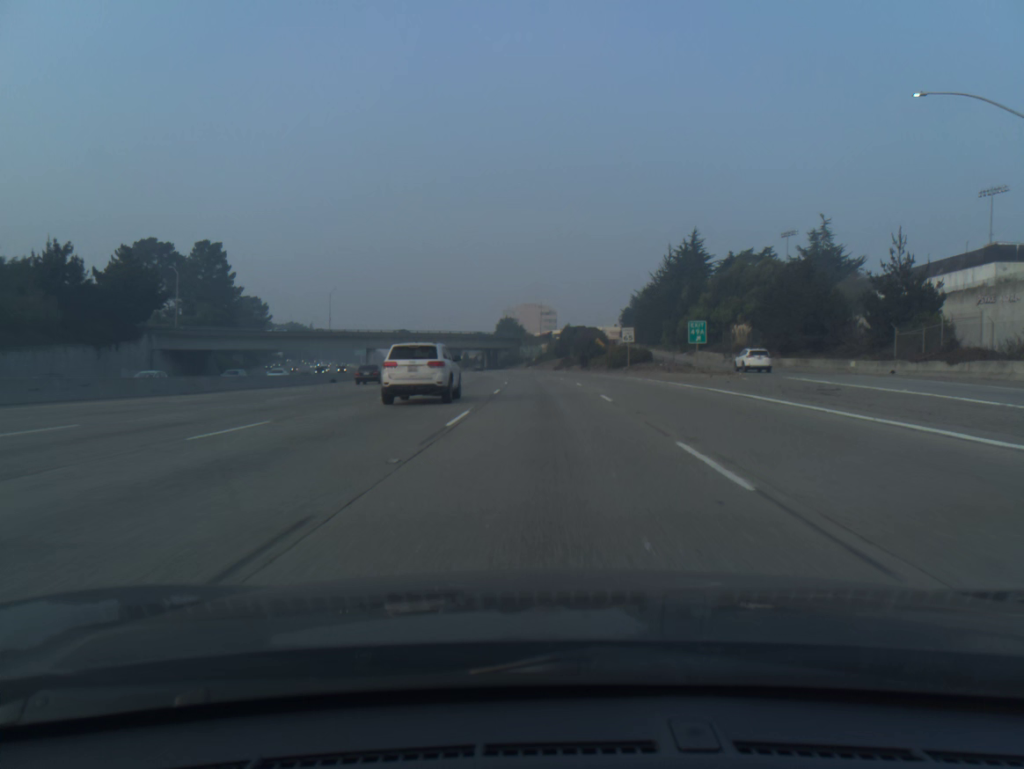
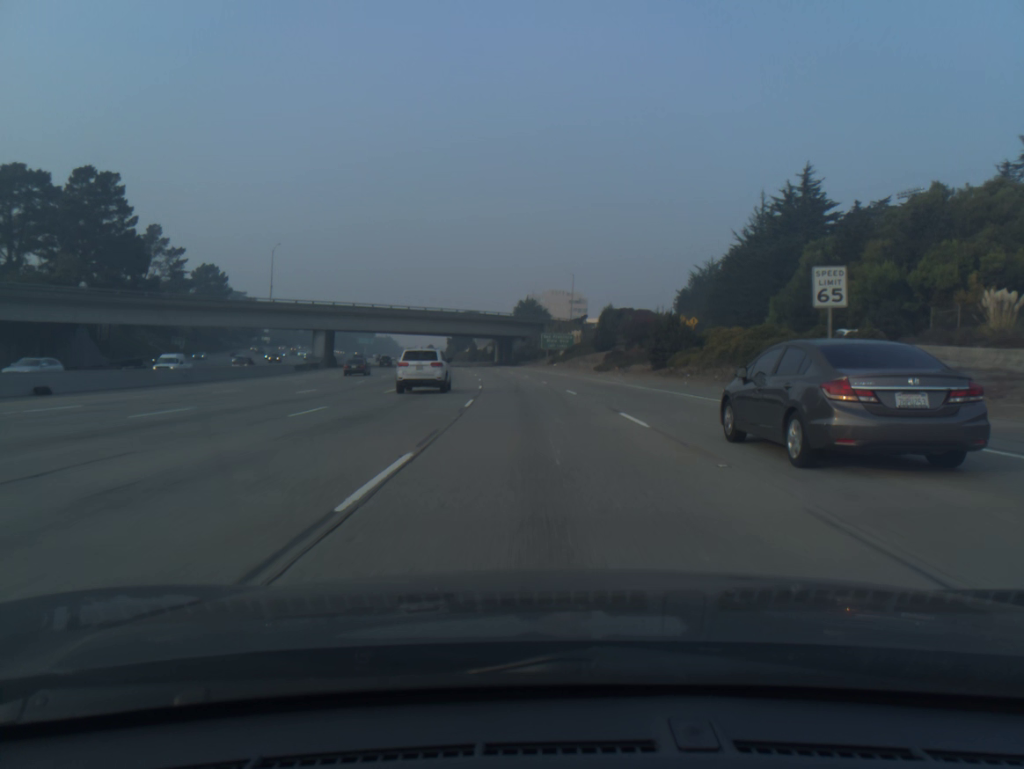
(-0.5, +51.5) m; -2°
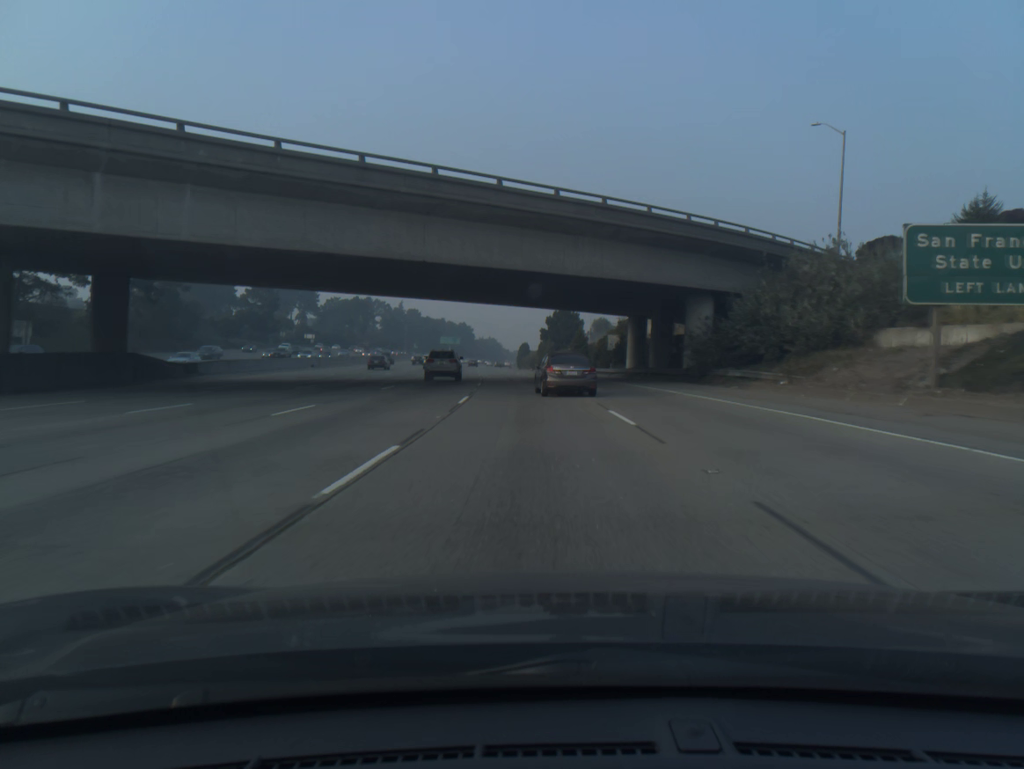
(-6.1, +86.3) m; -8°
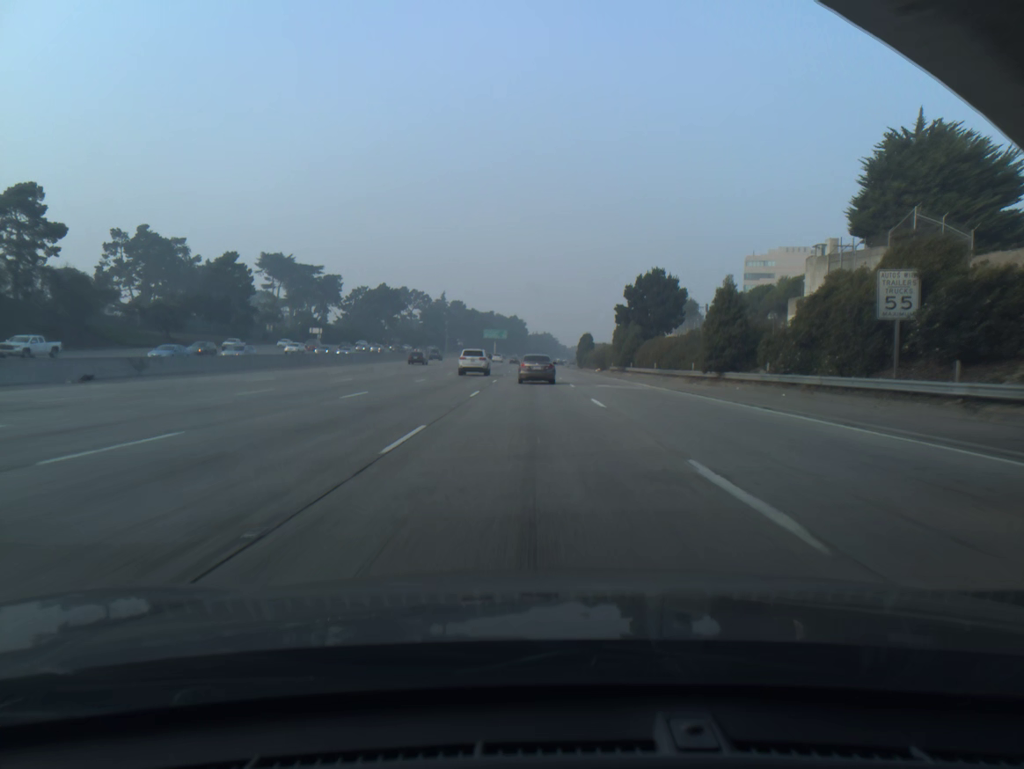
(-2.0, +52.0) m; -4°
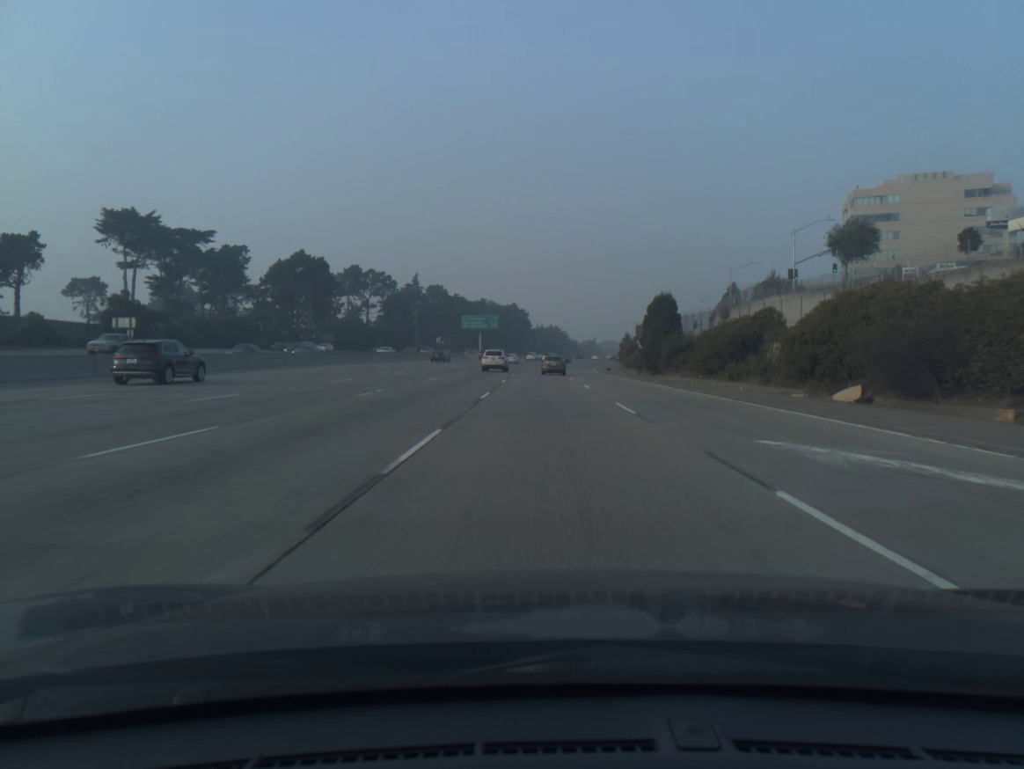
(-1.4, +86.9) m; 0°
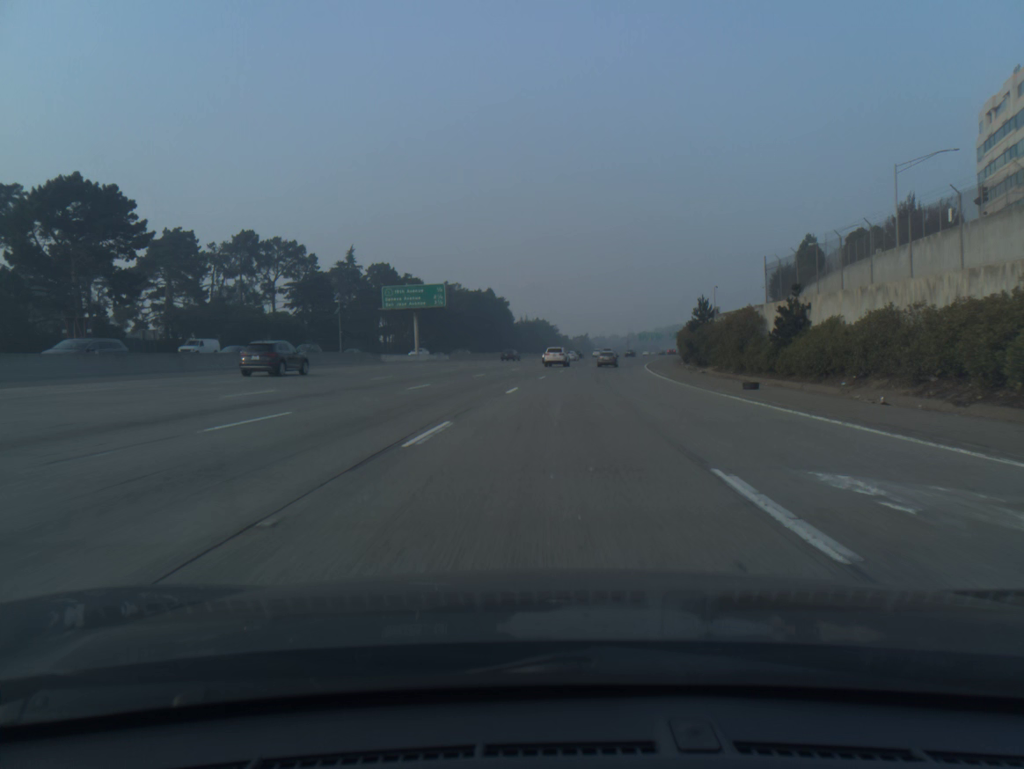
(+0.3, +69.3) m; +1°
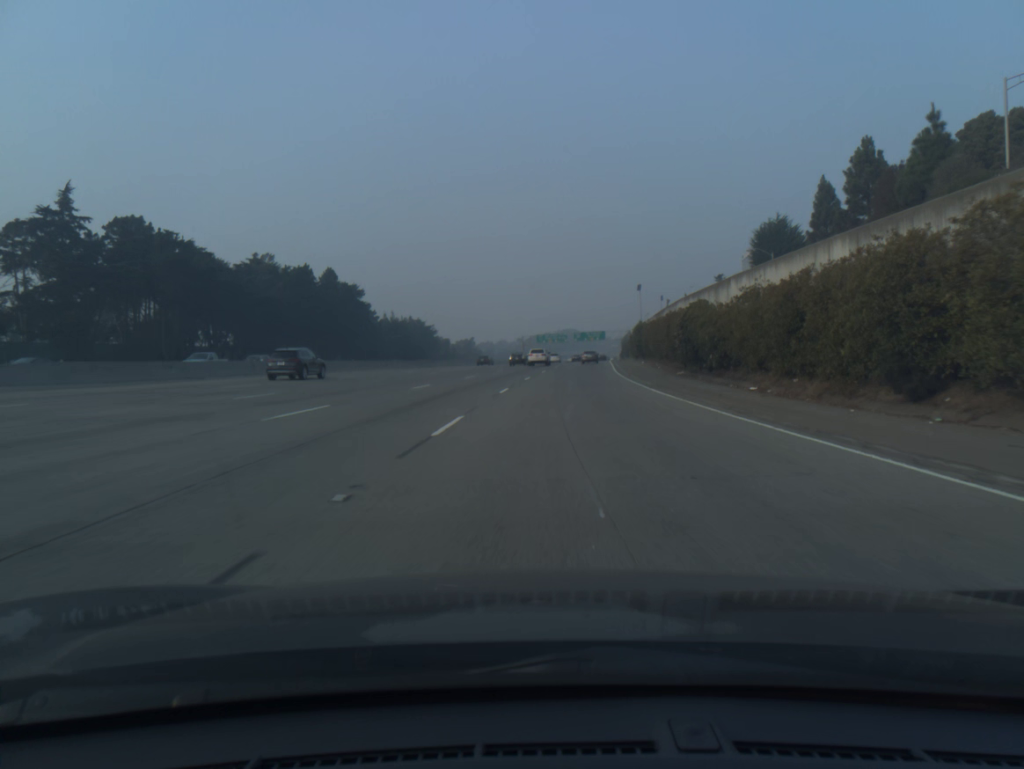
(+4.7, +68.8) m; +8°
